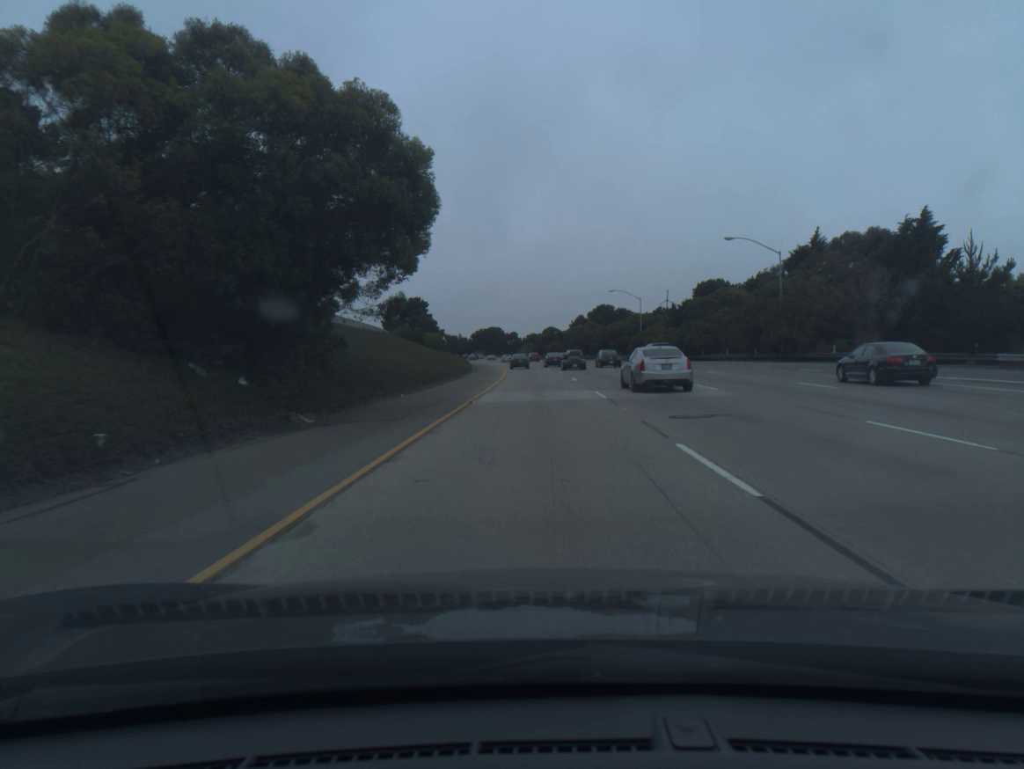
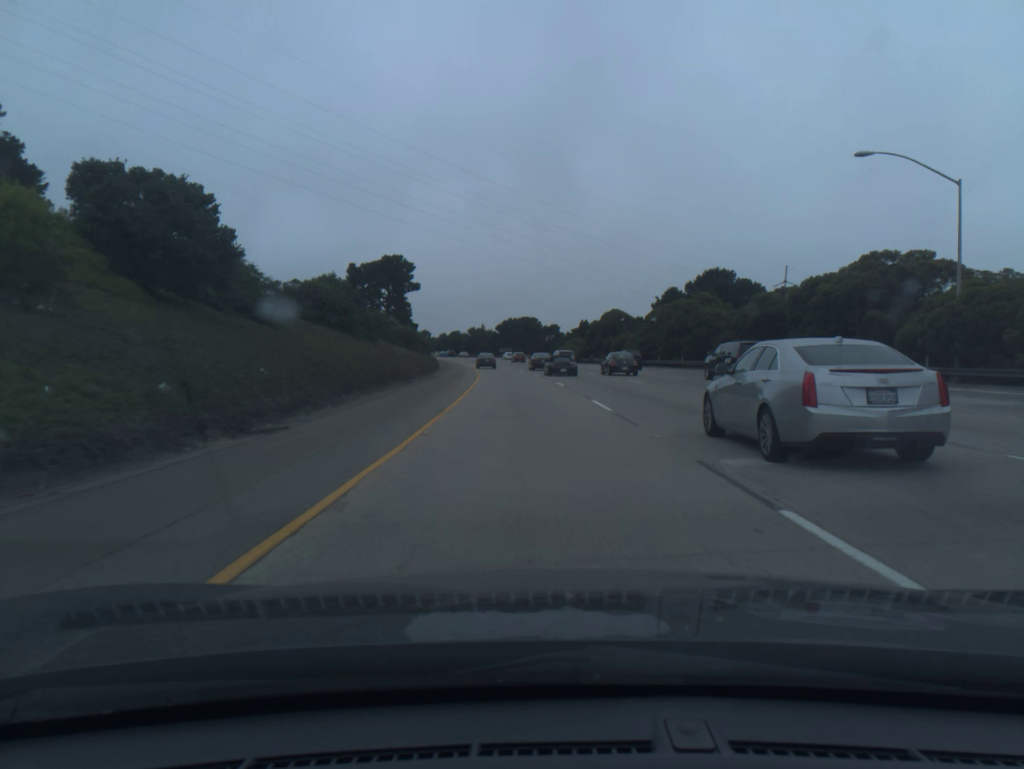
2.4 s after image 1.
(-1.5, +77.3) m; -3°
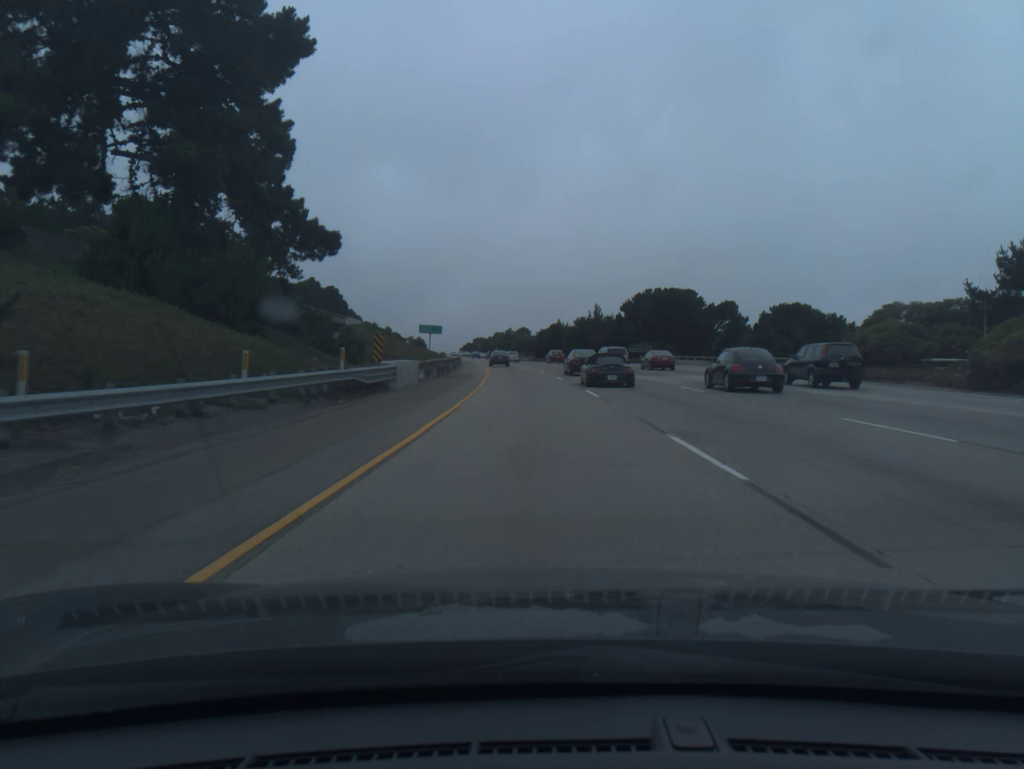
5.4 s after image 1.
(-6.9, +96.3) m; -8°
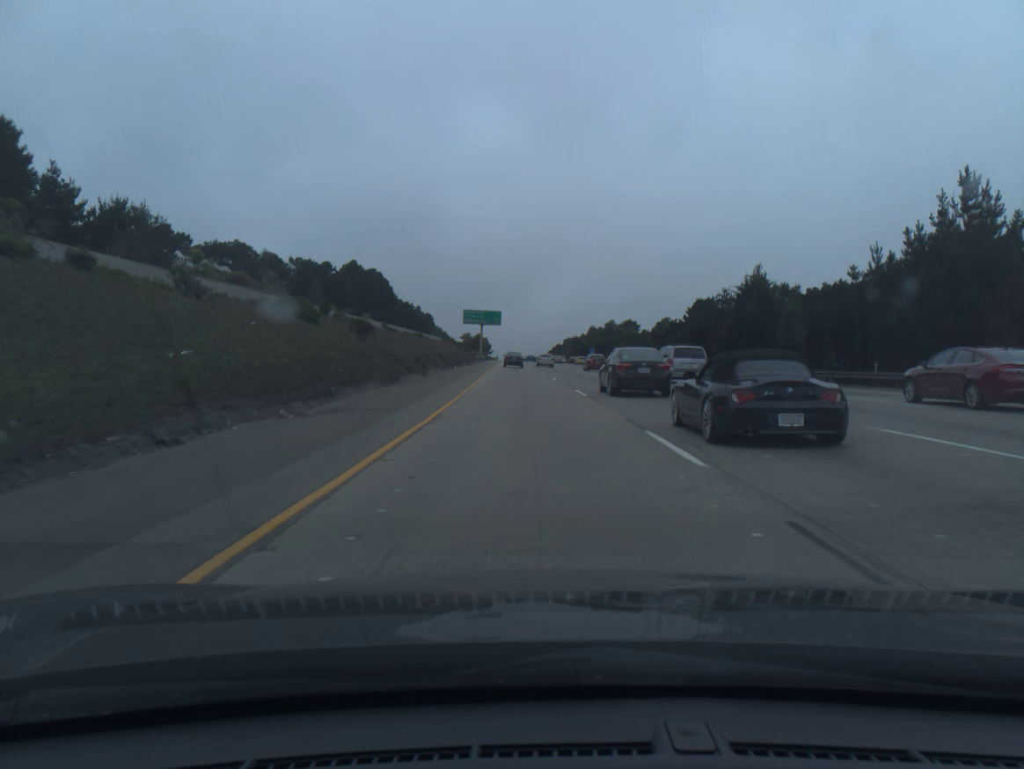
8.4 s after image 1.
(-5.1, +95.5) m; -7°
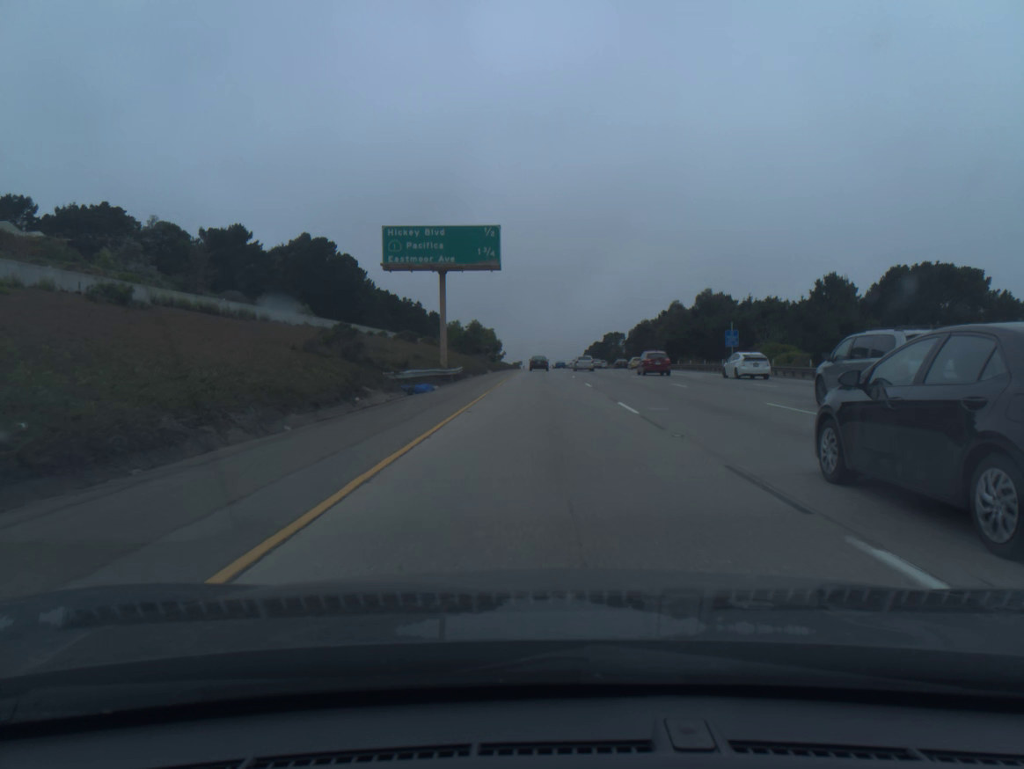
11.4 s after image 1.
(-3.4, +94.3) m; -2°
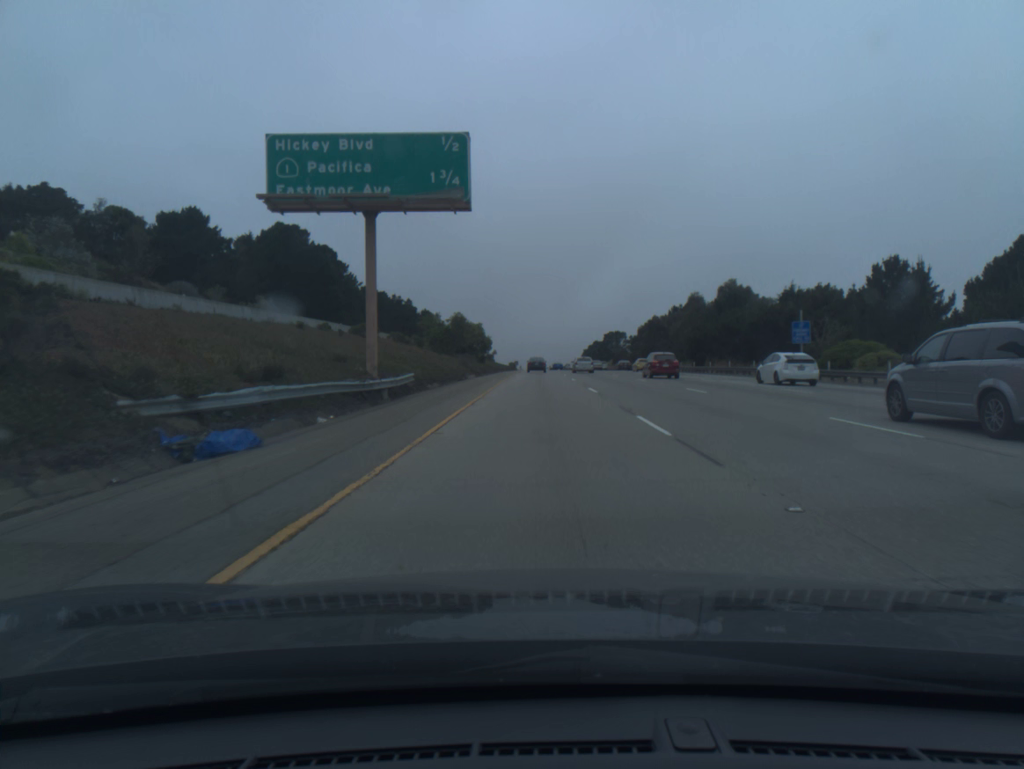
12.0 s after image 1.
(0.0, +18.9) m; 0°
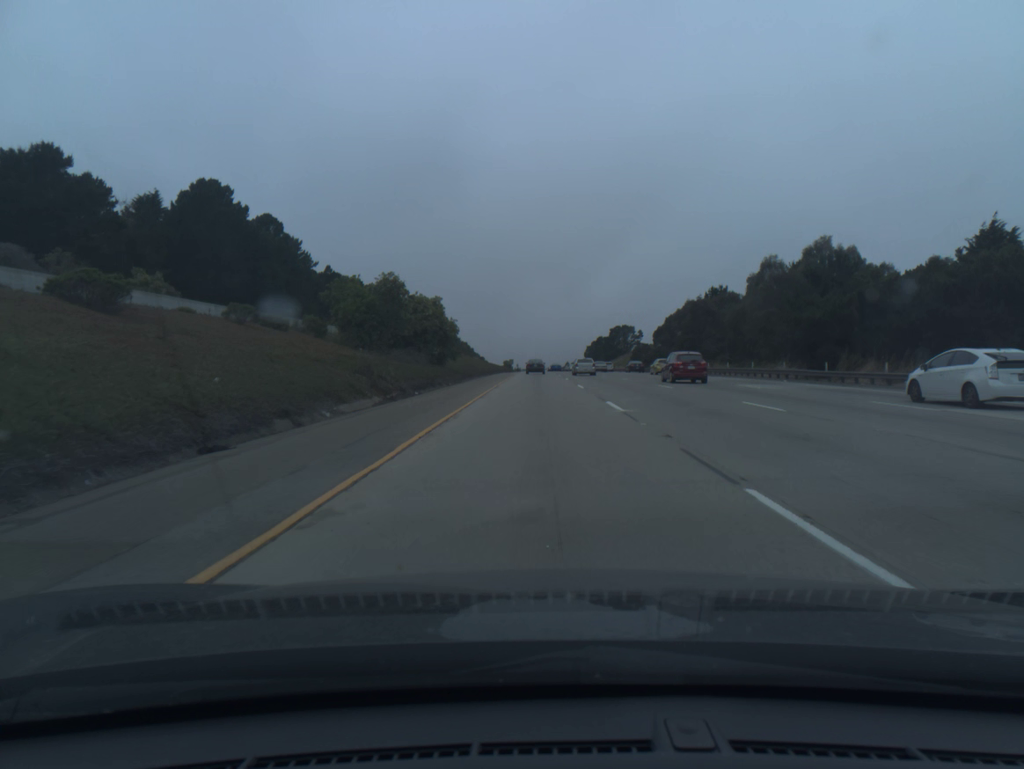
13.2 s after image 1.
(+0.1, +37.9) m; 0°
